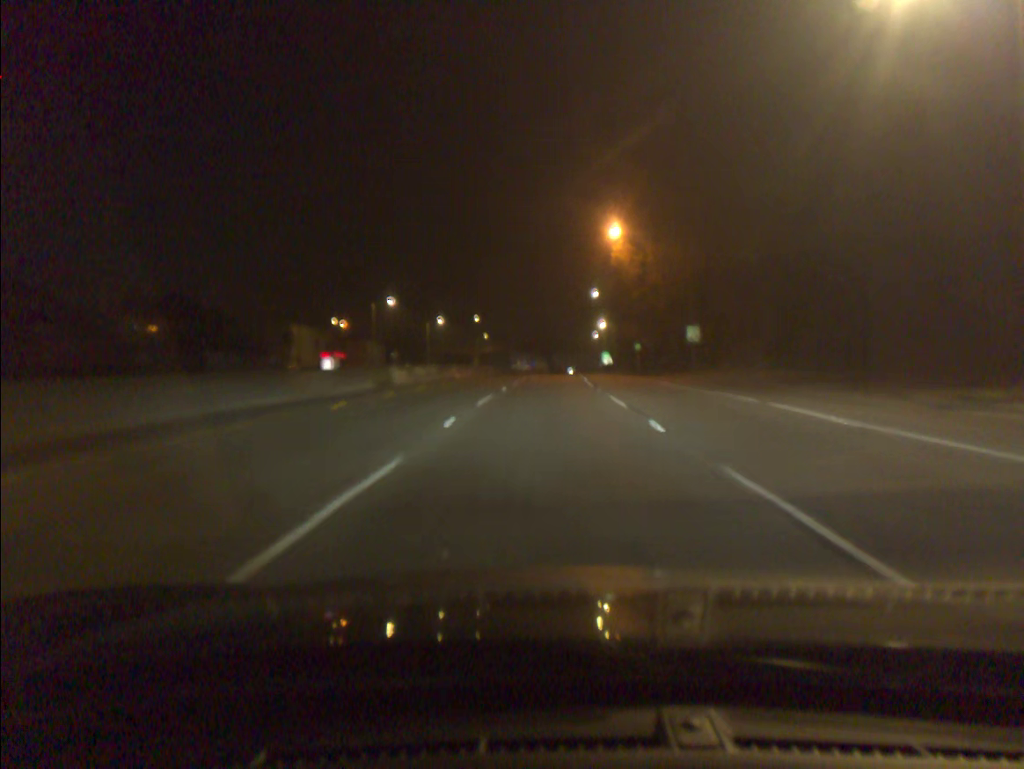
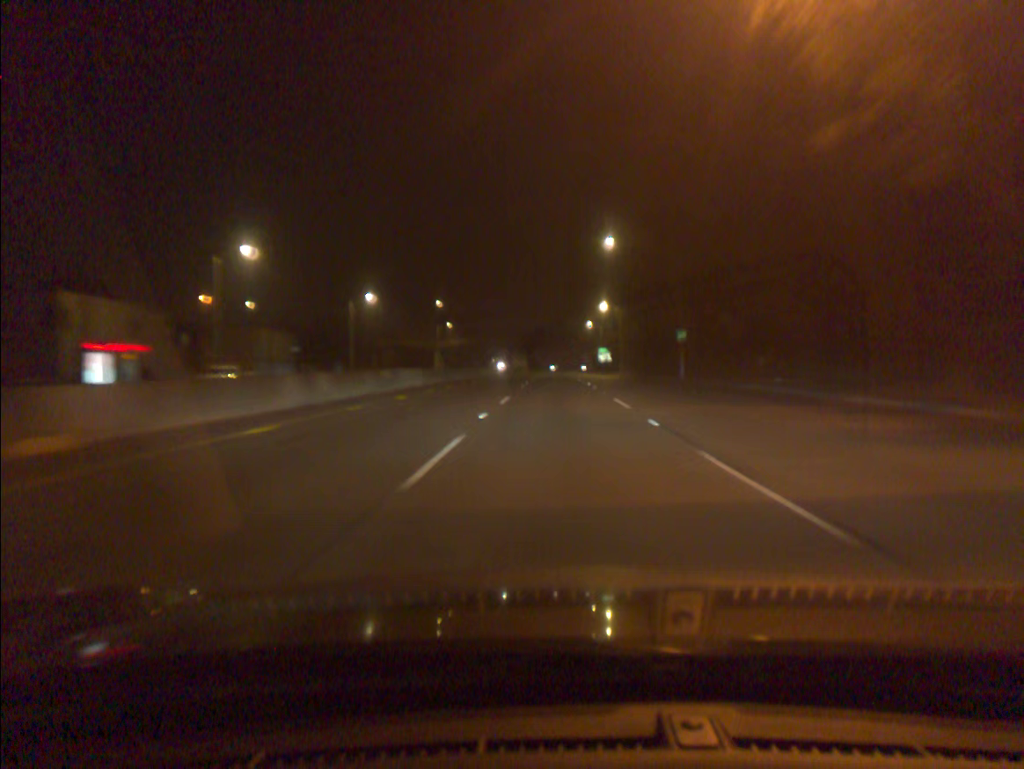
(+0.3, +41.7) m; +1°
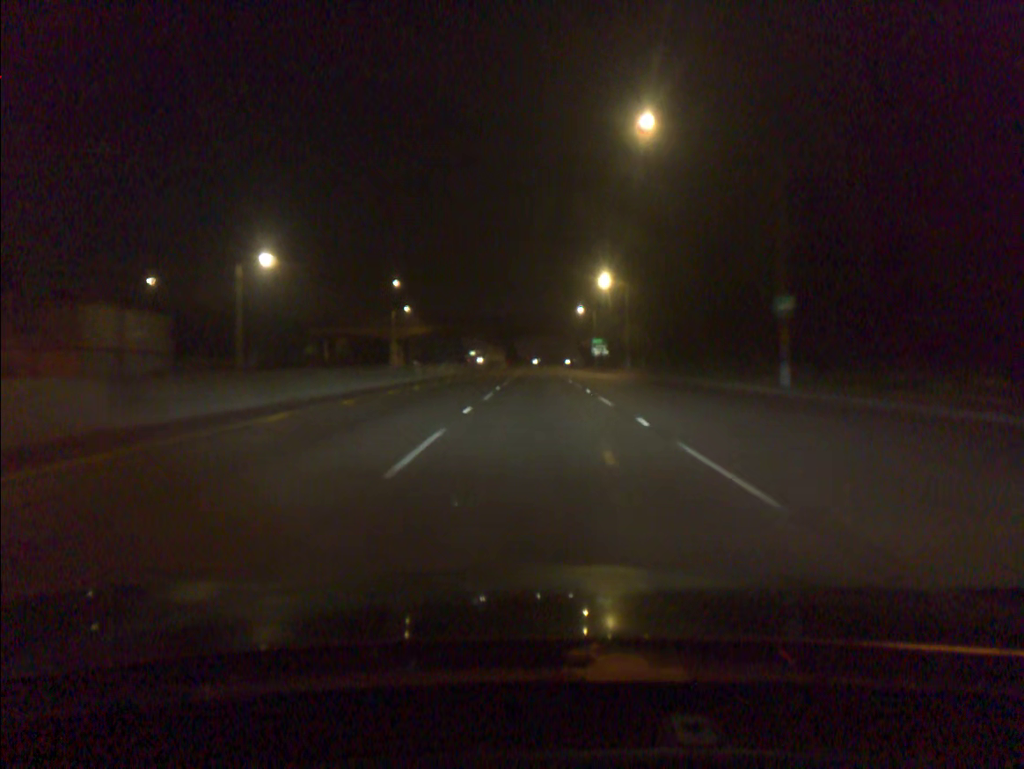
(+0.4, +28.6) m; +1°
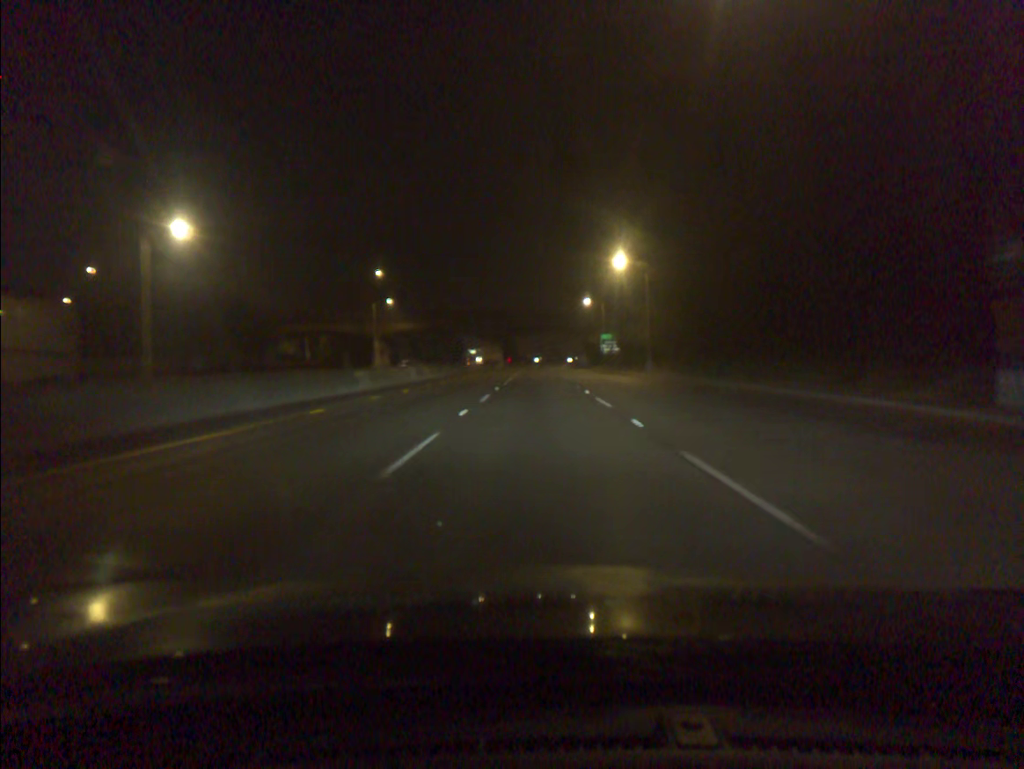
(0.0, +14.6) m; 0°
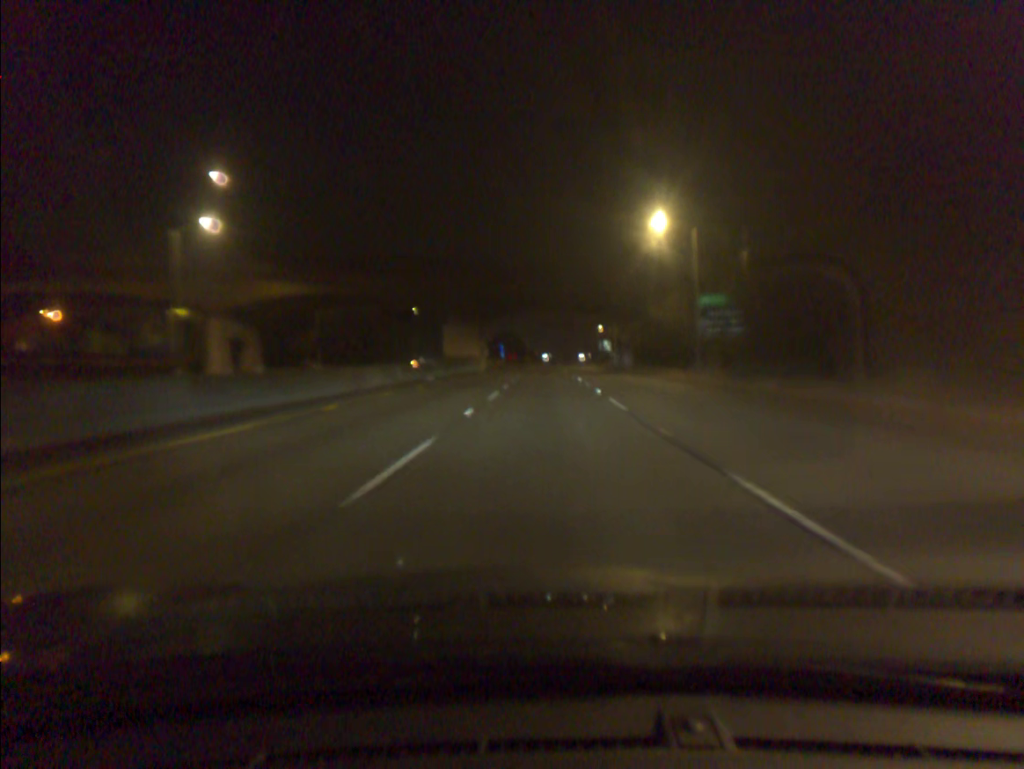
(-0.3, +60.2) m; 0°
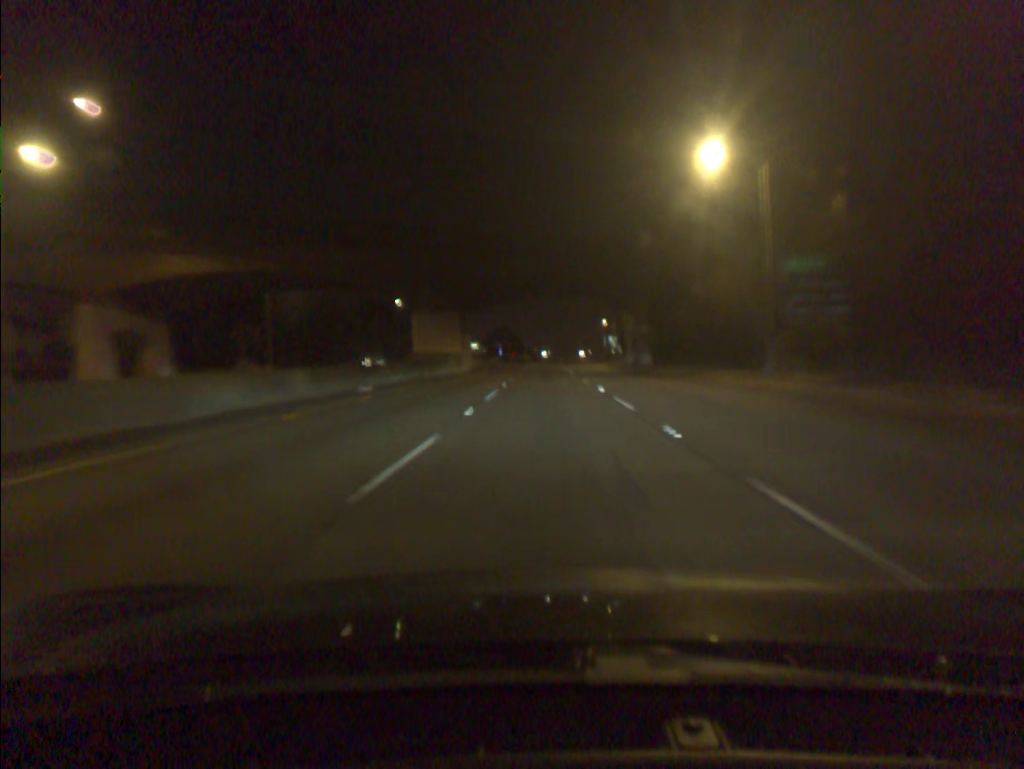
(0.0, +15.5) m; 0°
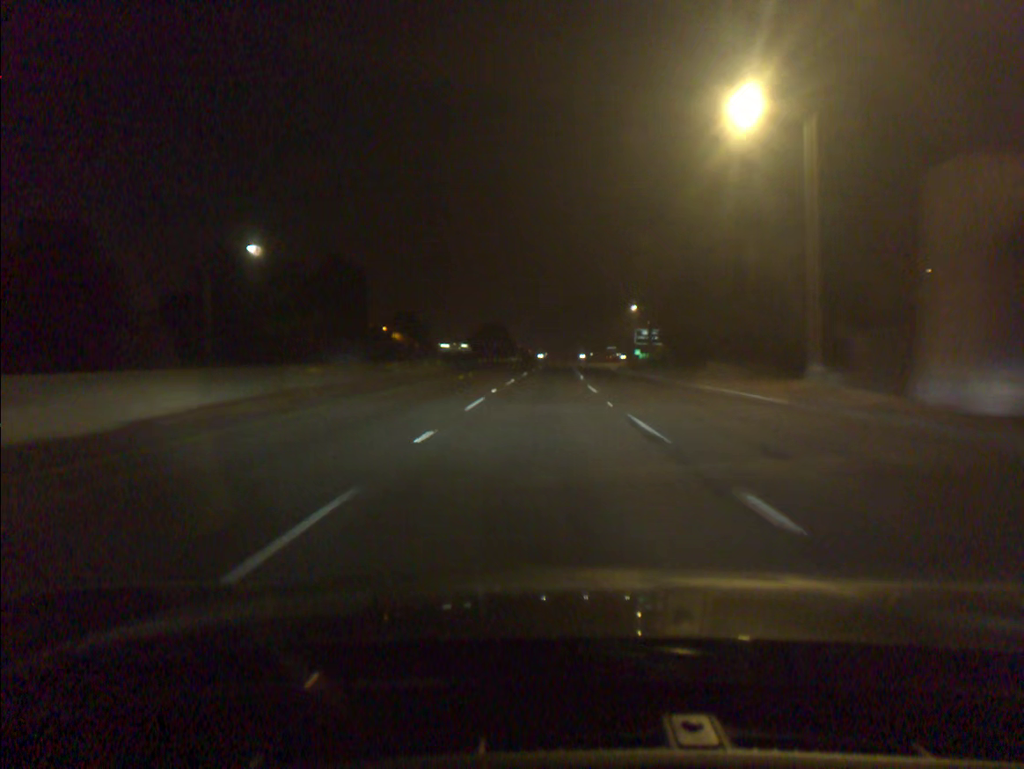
(+0.2, +63.5) m; 0°
